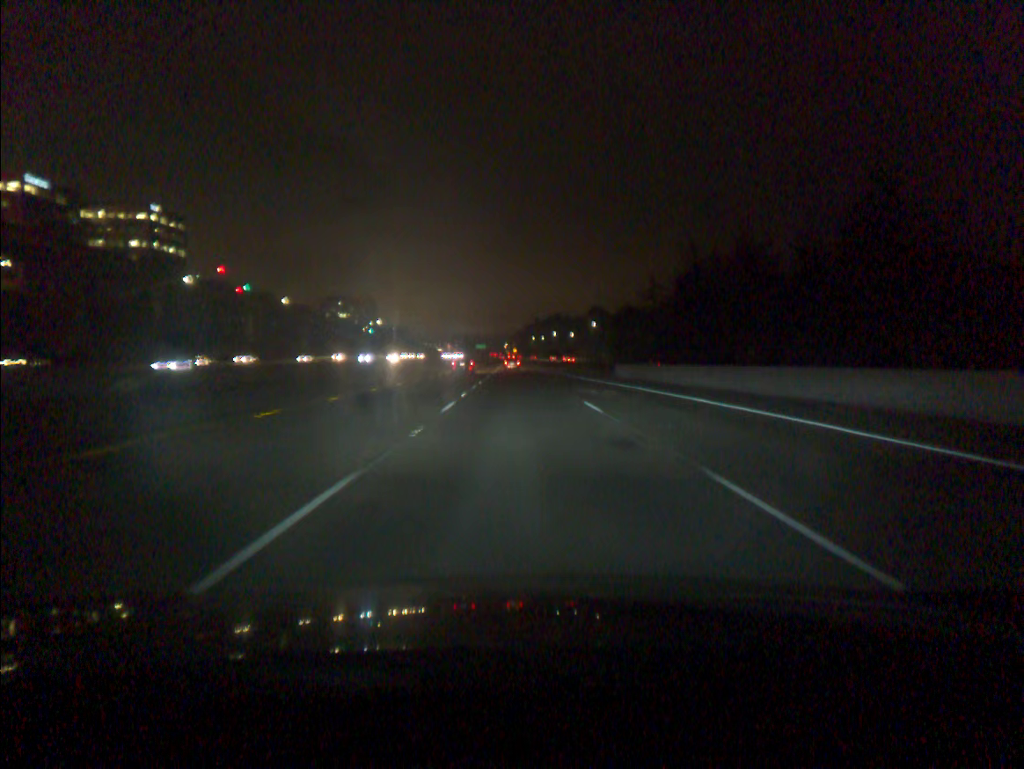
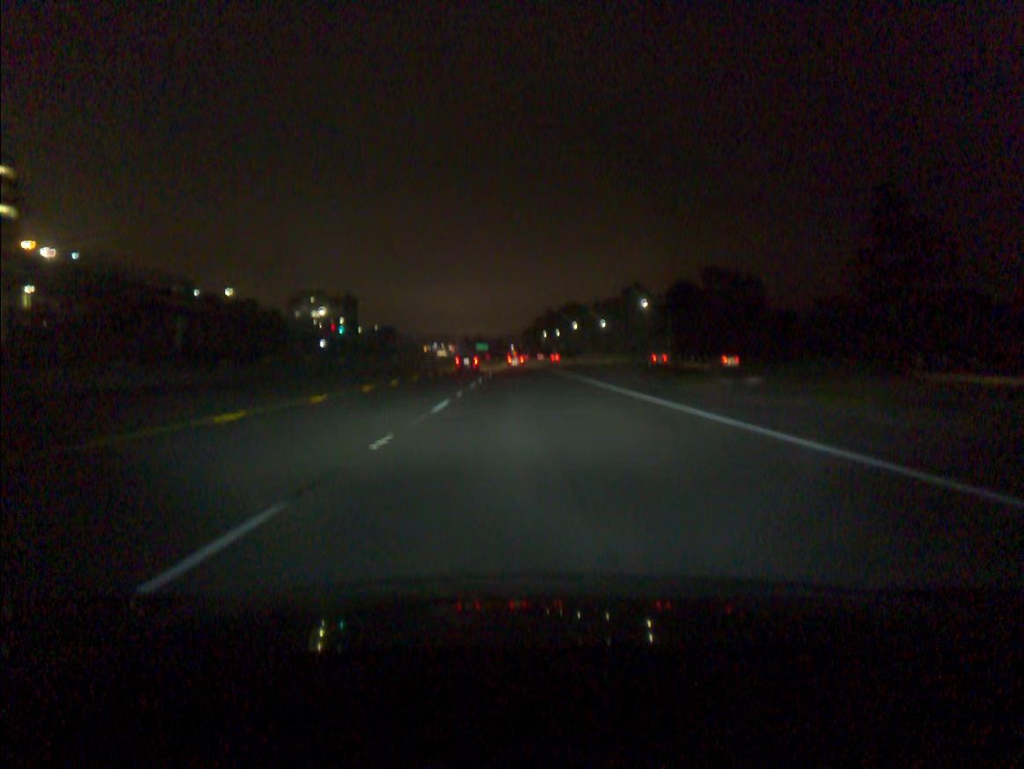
(-0.6, +89.3) m; -1°
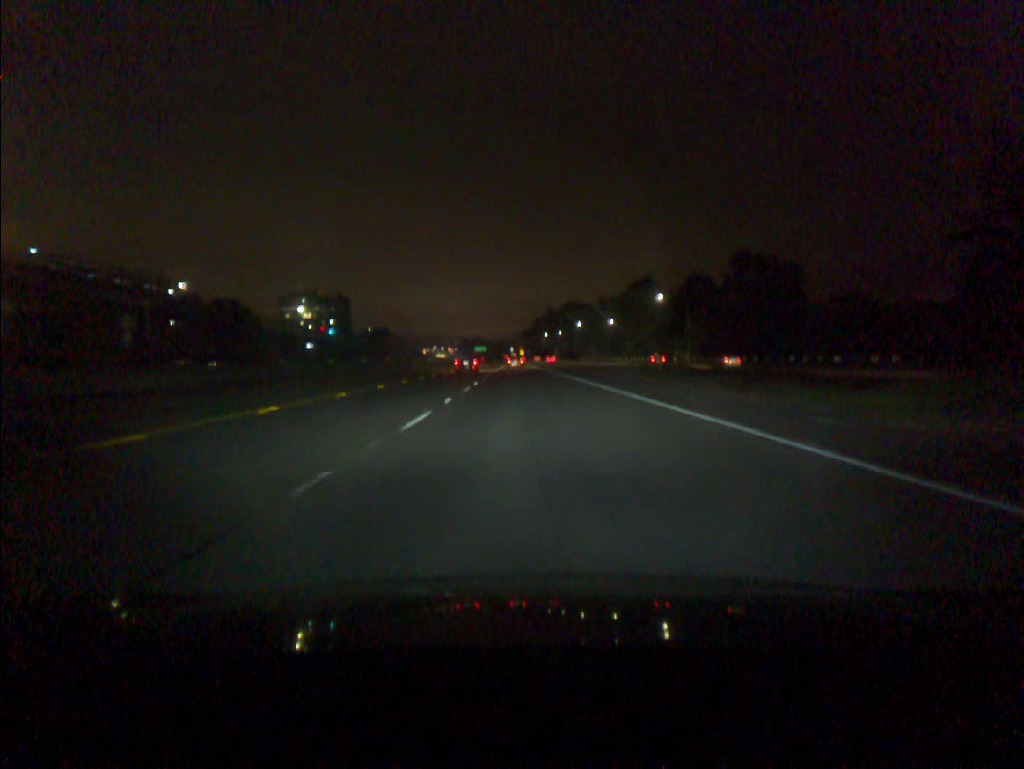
(0.0, +18.2) m; 0°
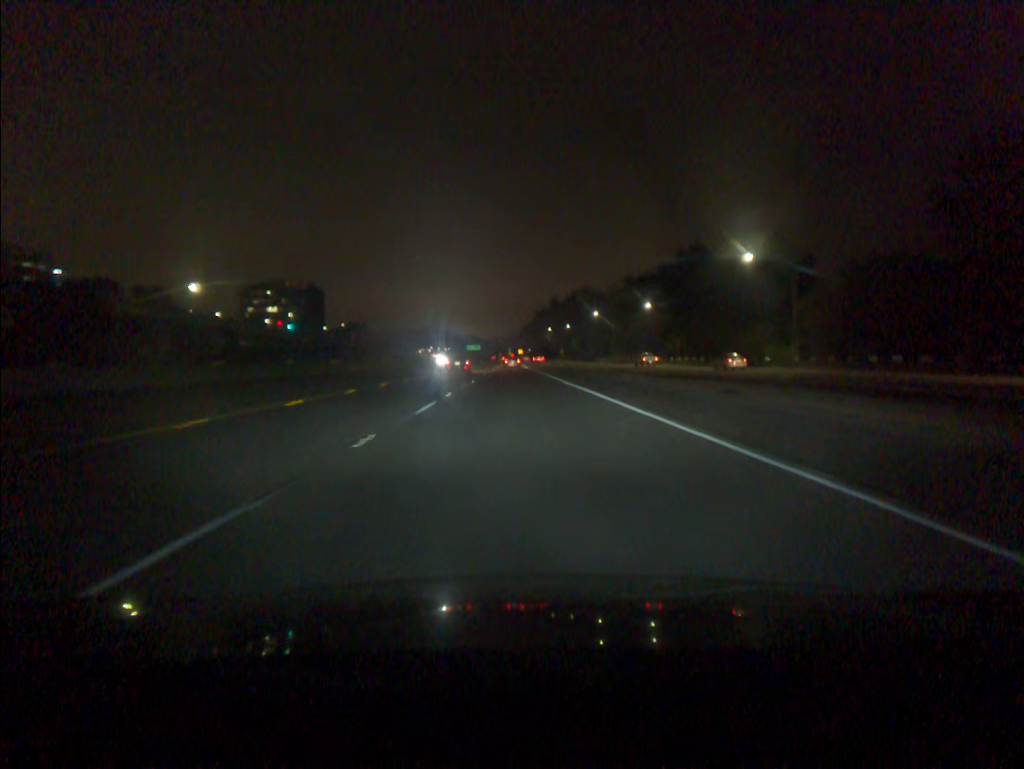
(0.0, +55.2) m; 0°
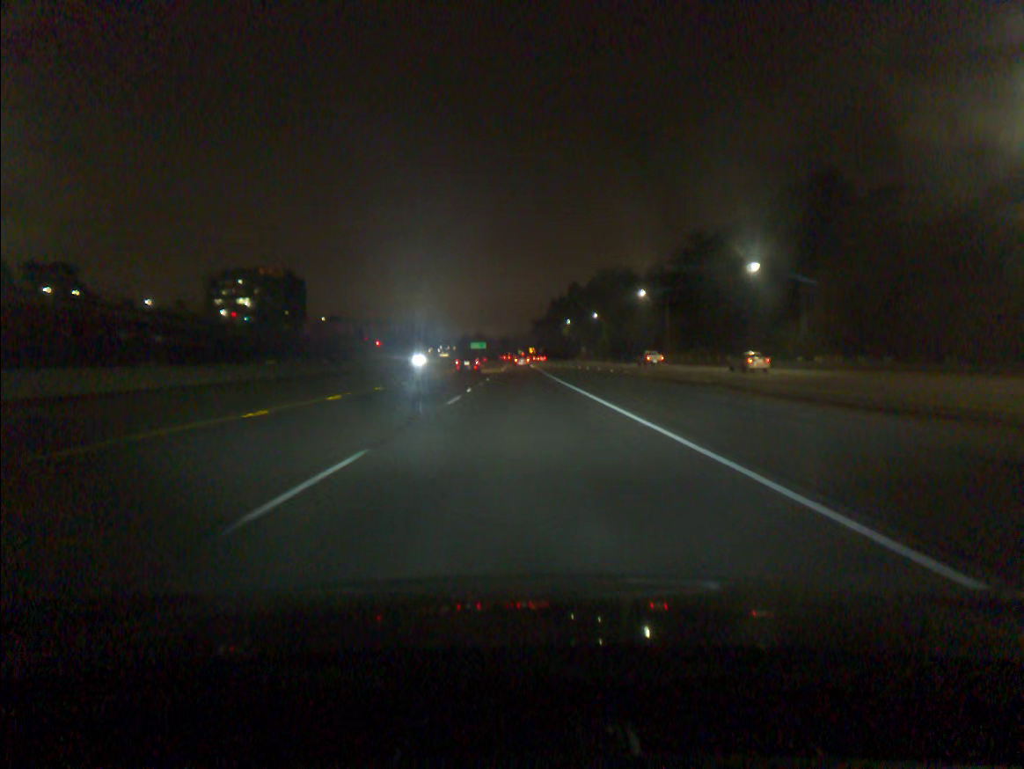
(-0.4, +55.3) m; -1°
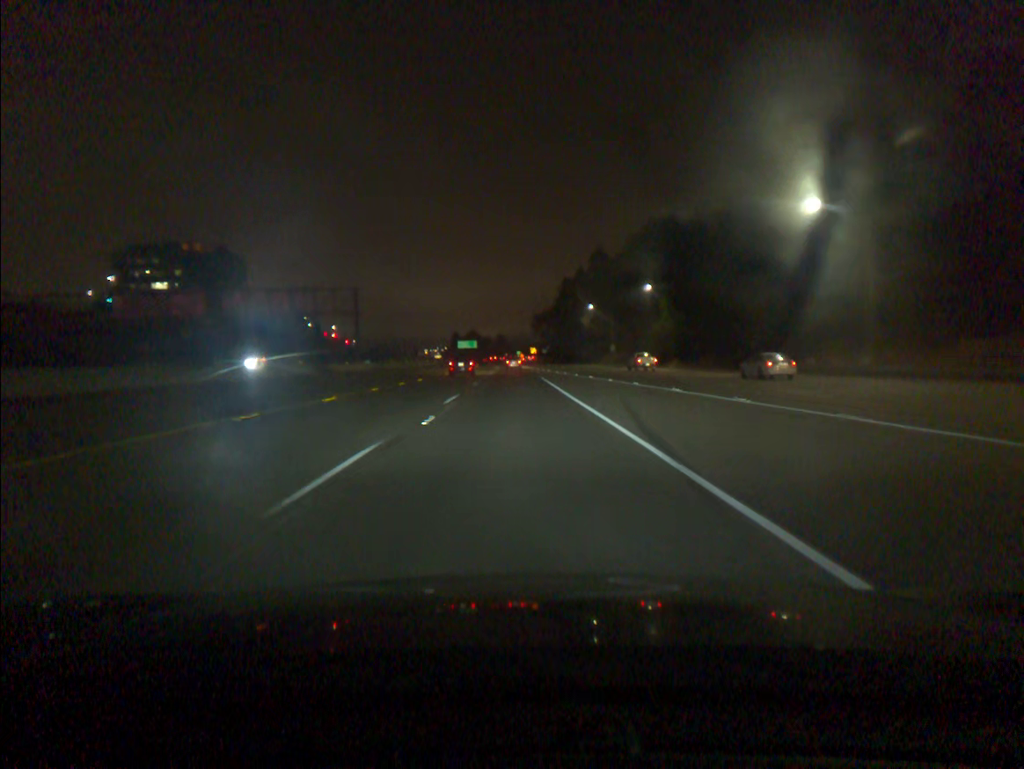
(+0.2, +73.5) m; 0°
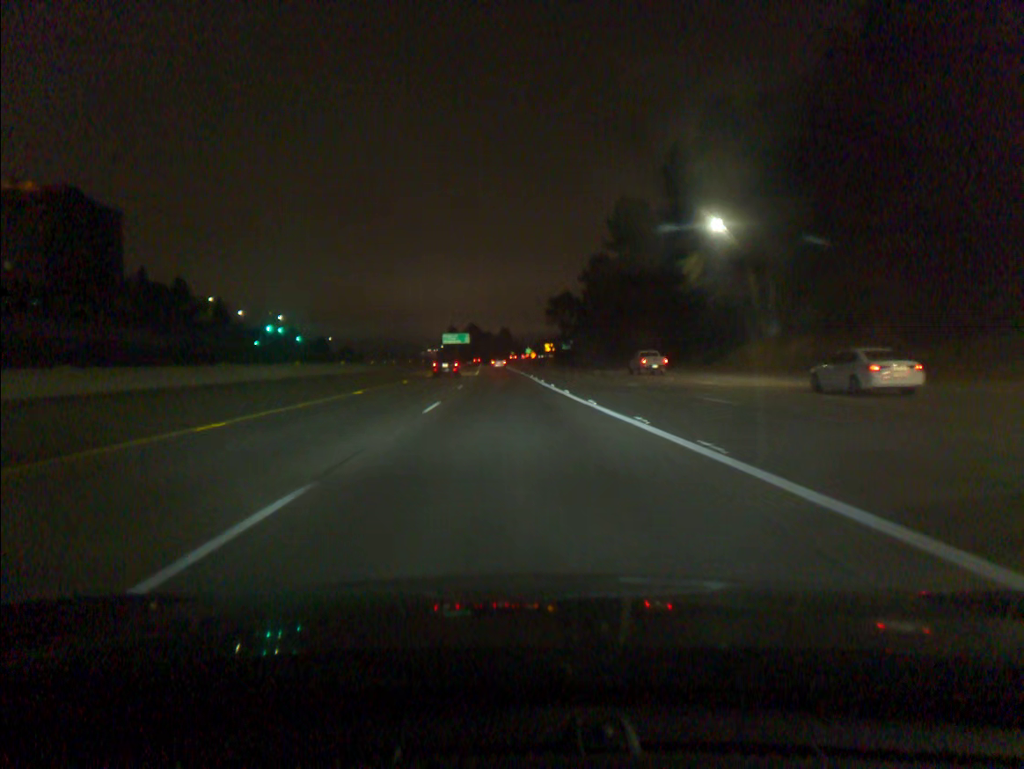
(-0.7, +91.4) m; -1°
